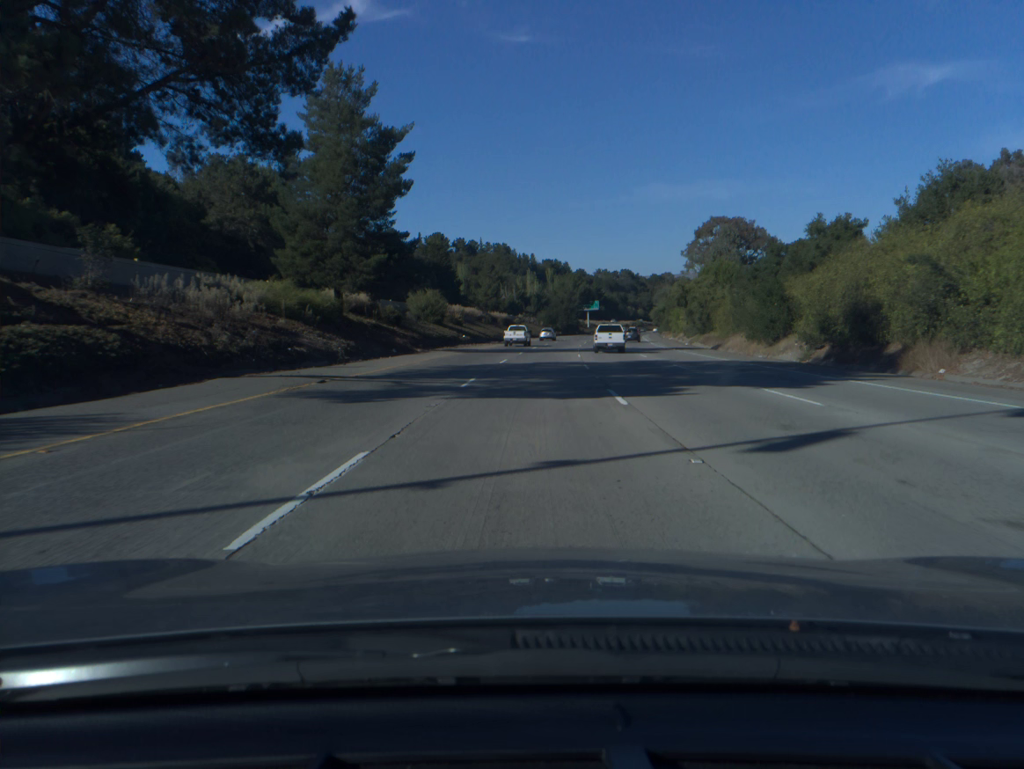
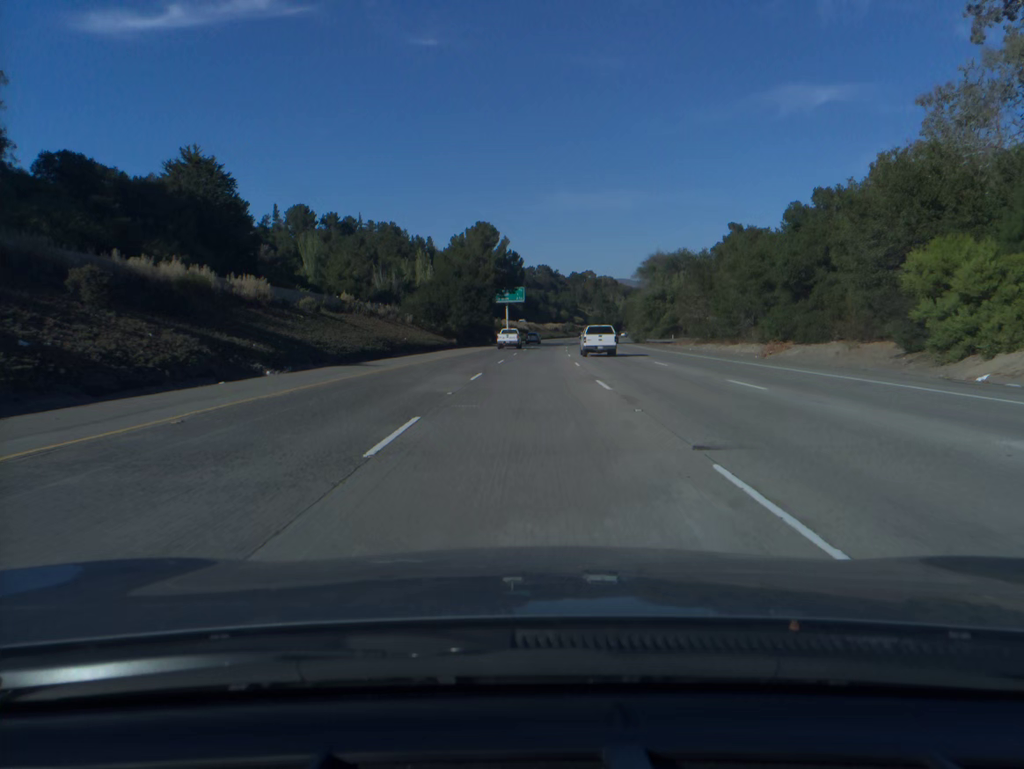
(+5.1, +98.5) m; +6°
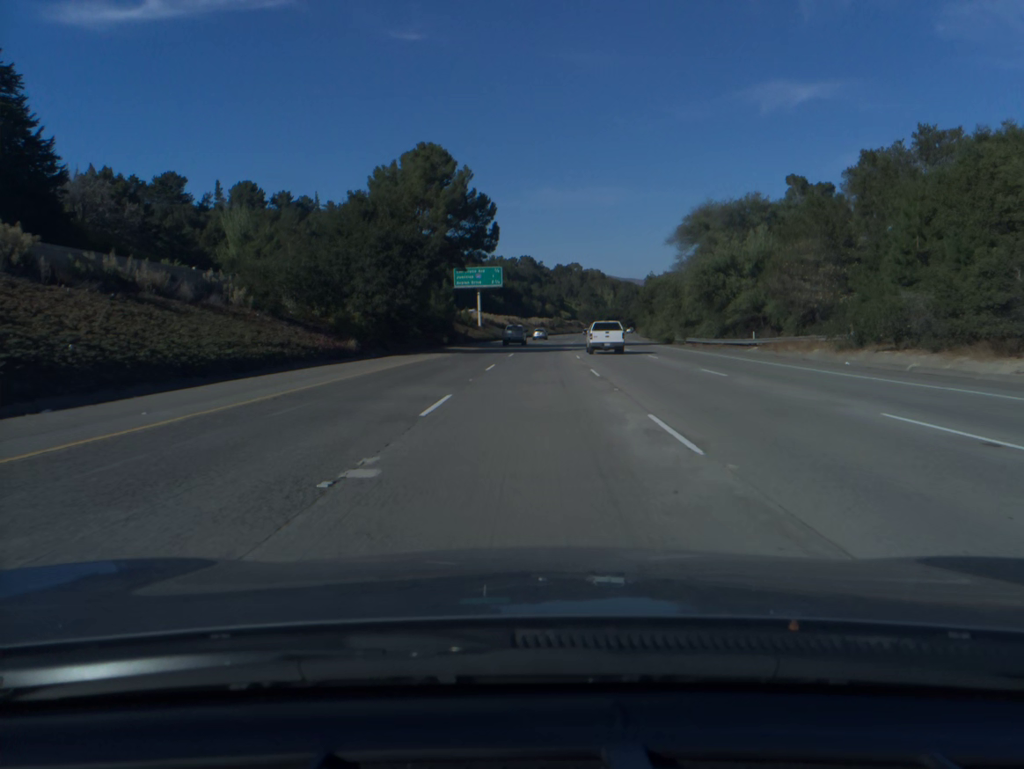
(+0.6, +39.6) m; +1°
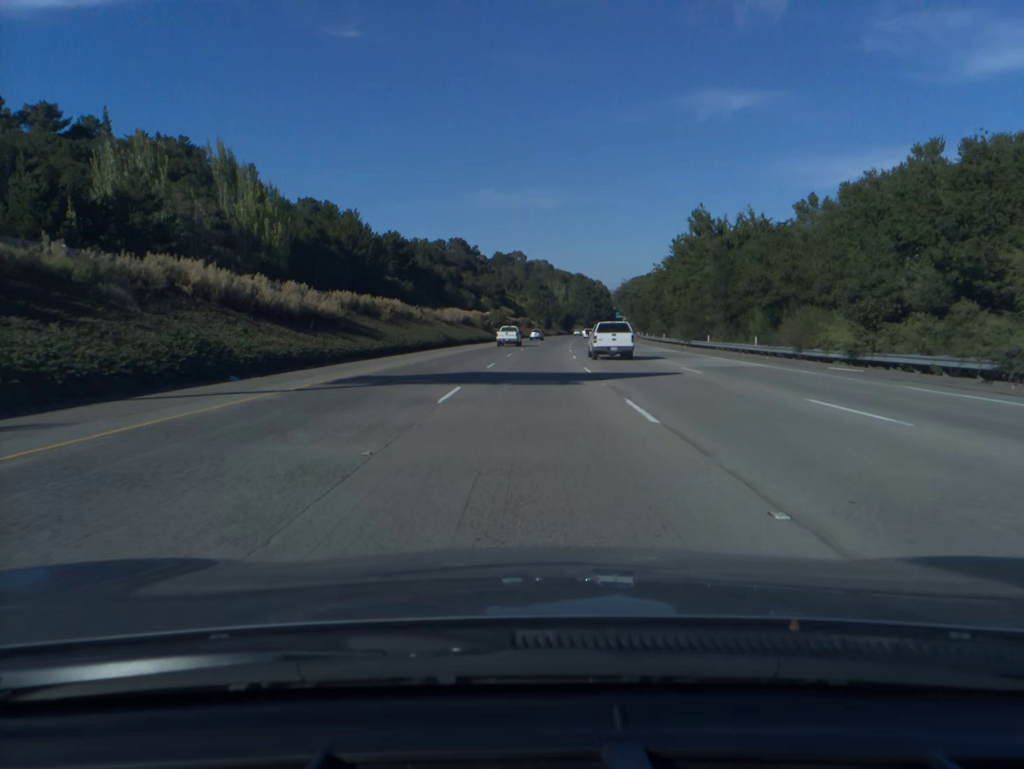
(+3.9, +99.6) m; +4°
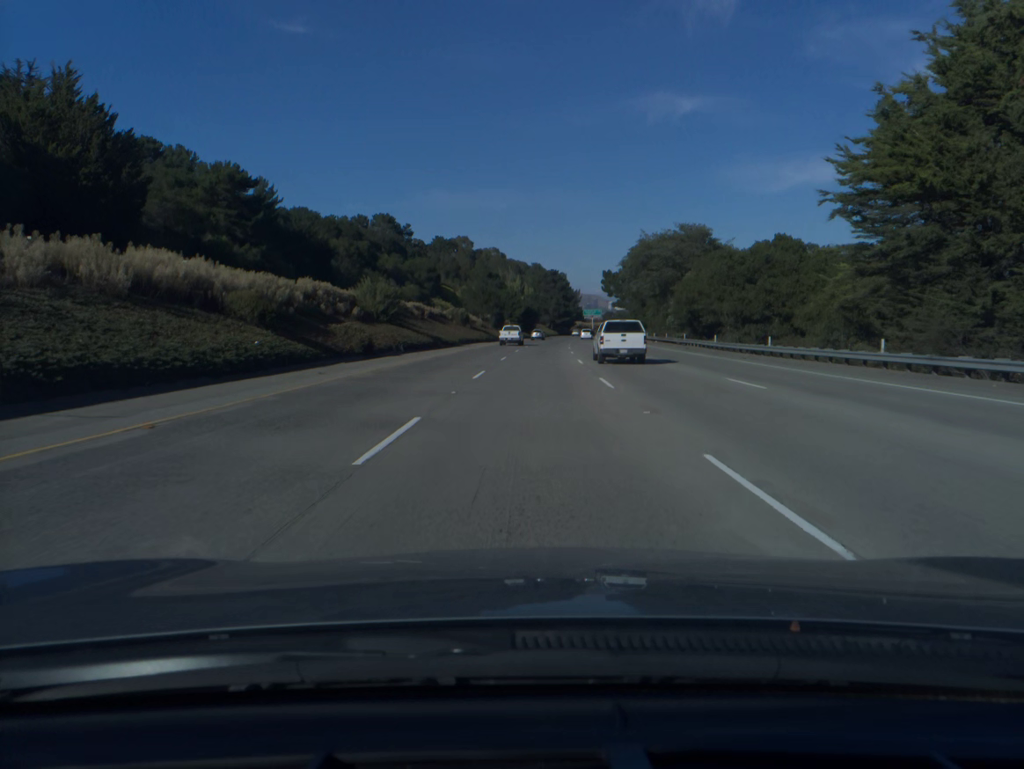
(+2.4, +79.8) m; +4°
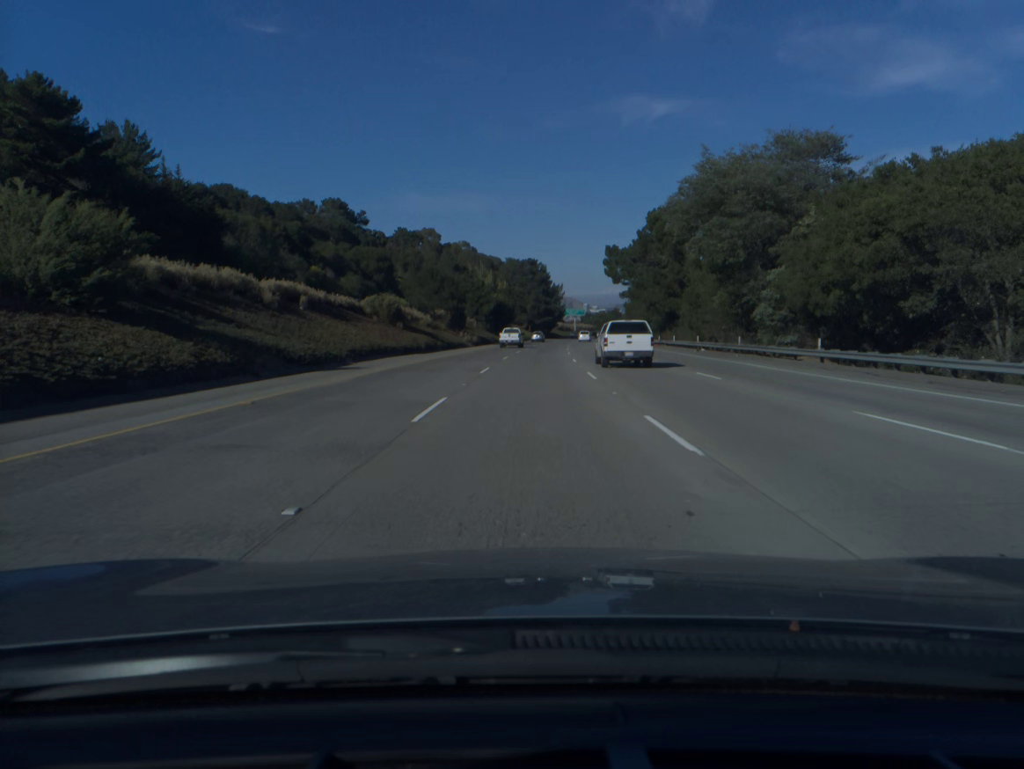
(+0.6, +39.7) m; +2°
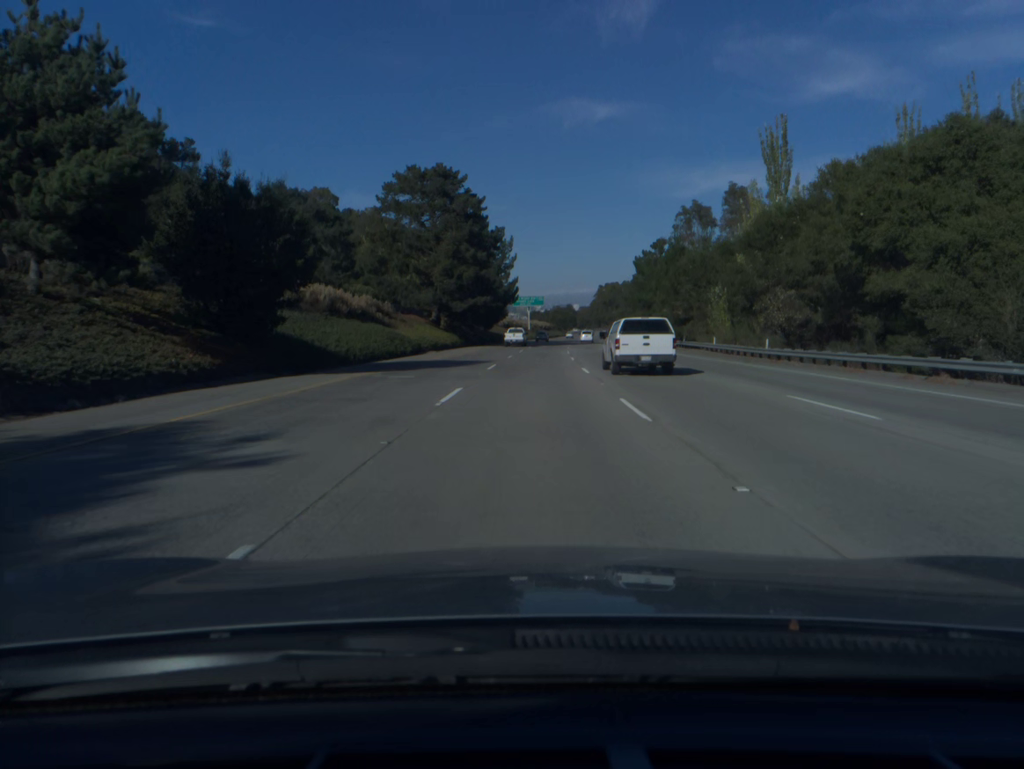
(+3.6, +98.8) m; +4°
